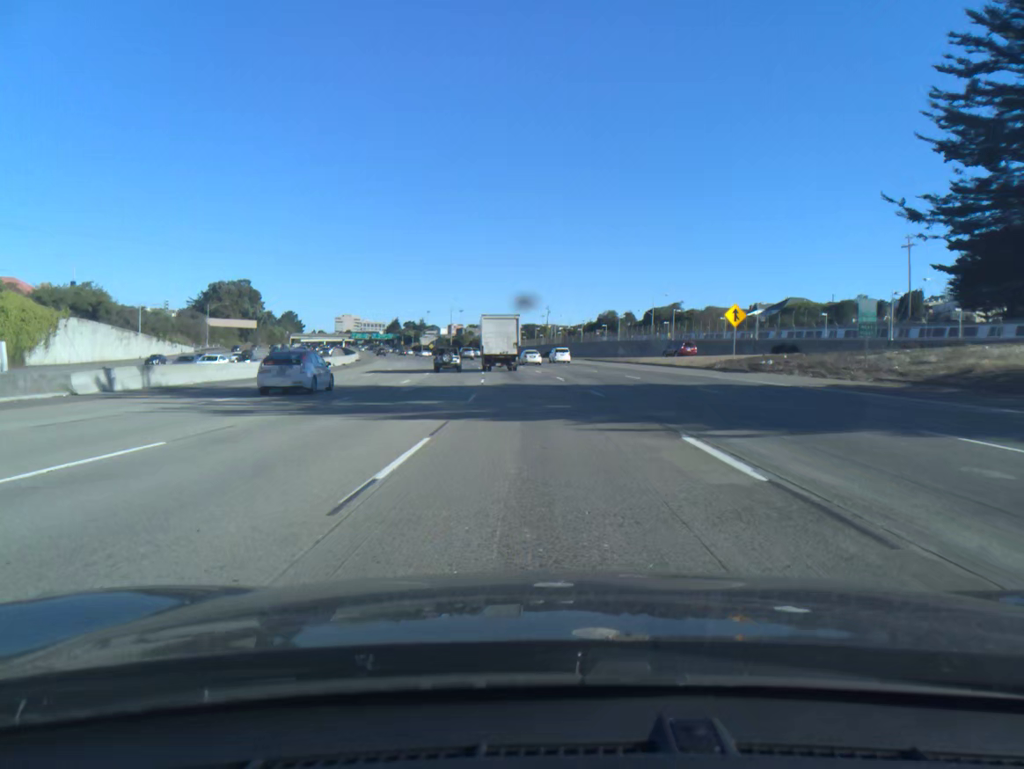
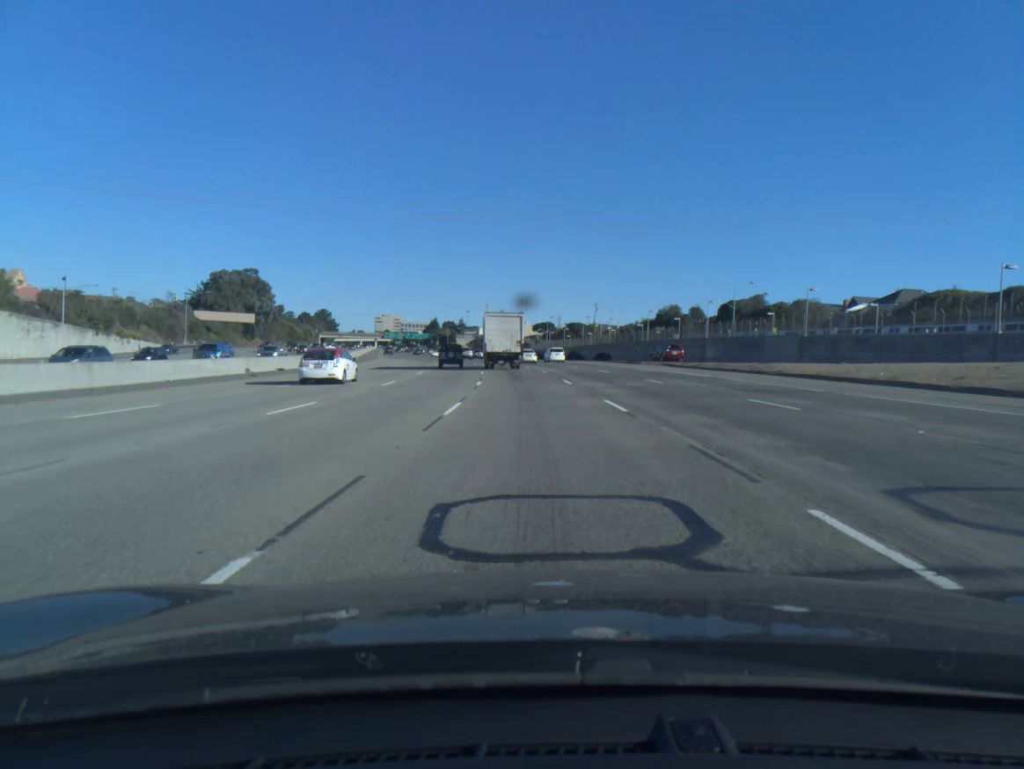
(-0.8, +34.2) m; -3°
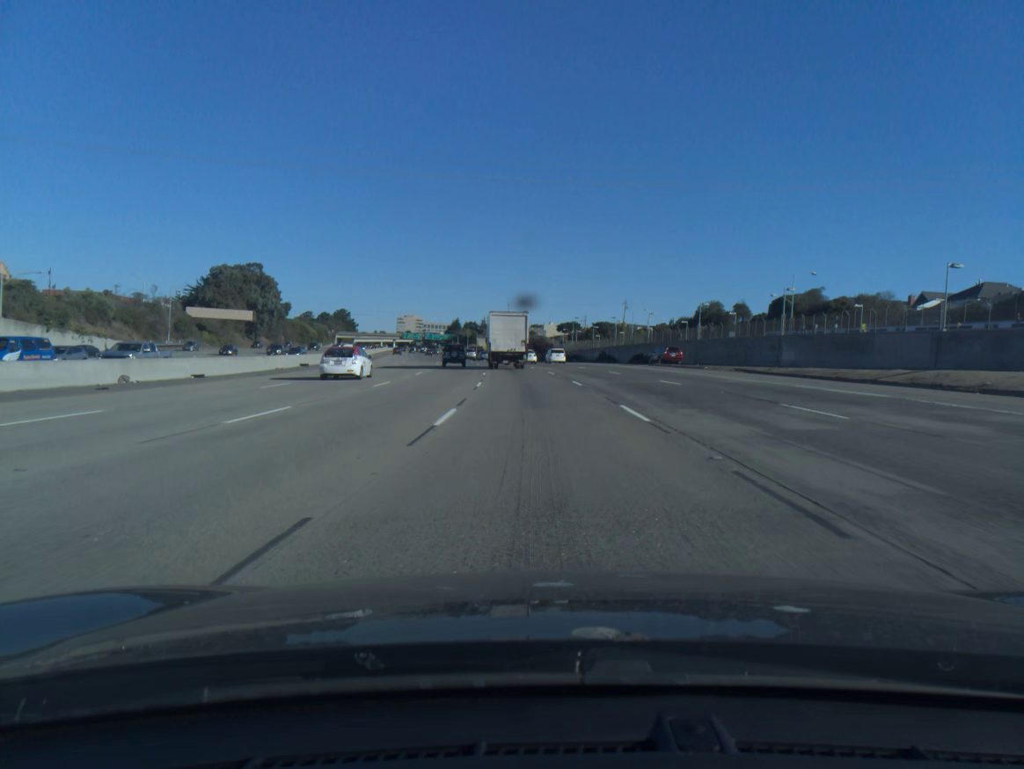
(-0.3, +16.9) m; -2°
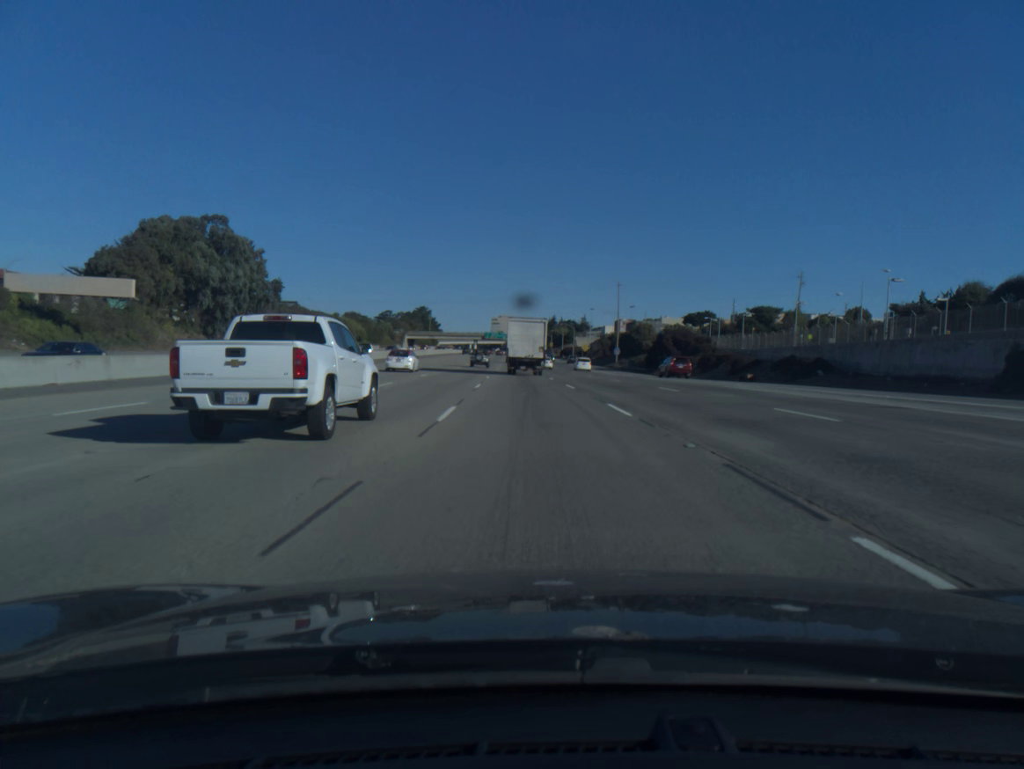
(-5.5, +84.4) m; -7°
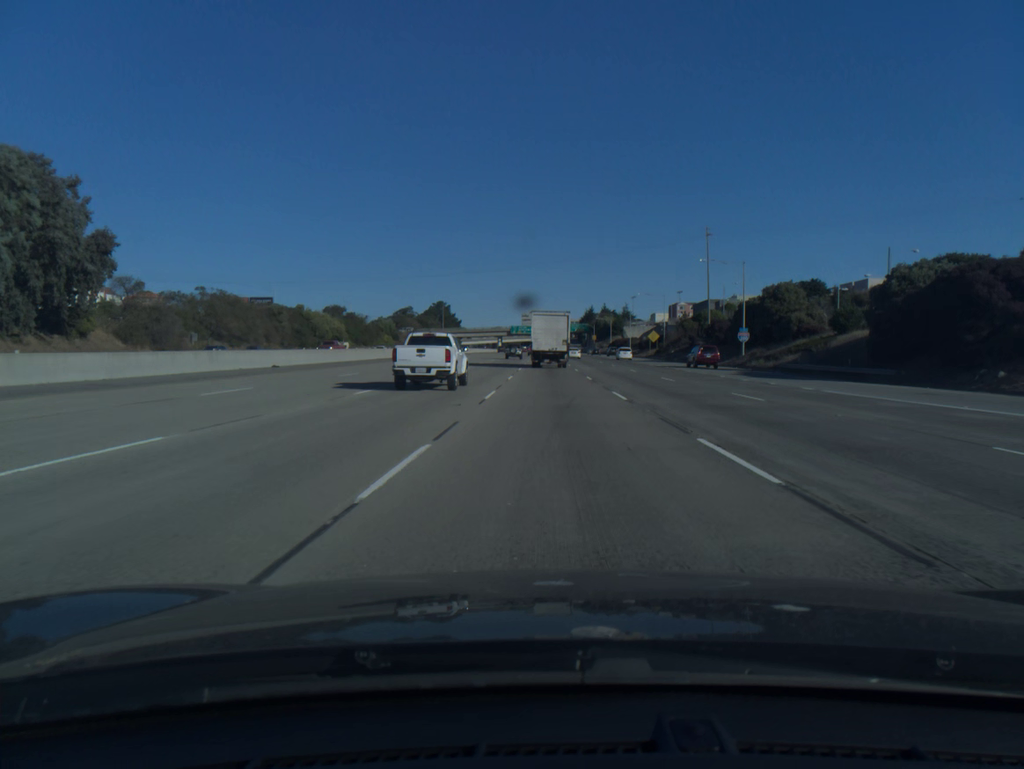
(-2.3, +65.8) m; -2°
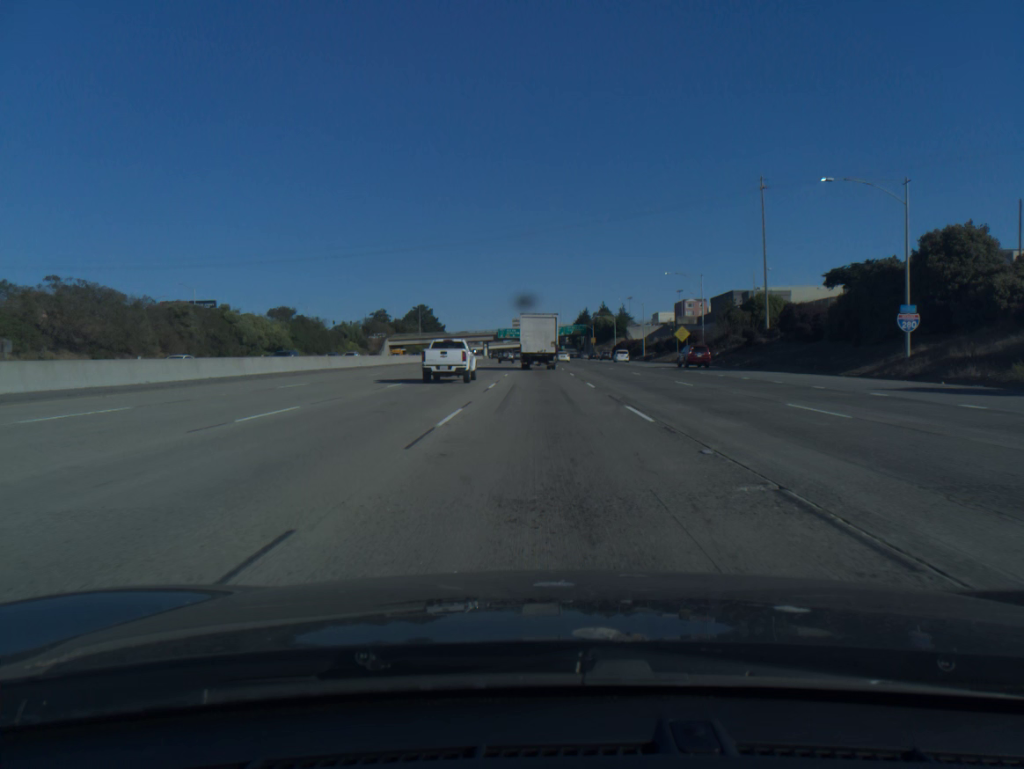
(+0.2, +35.5) m; +1°
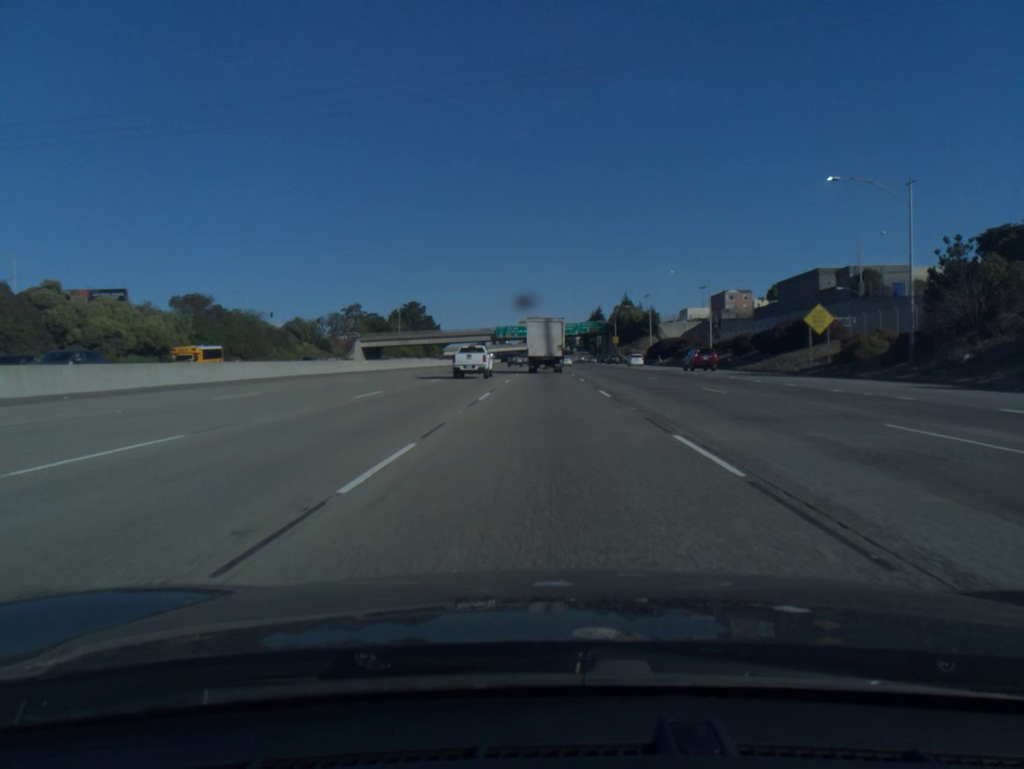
(-0.2, +48.9) m; -1°
